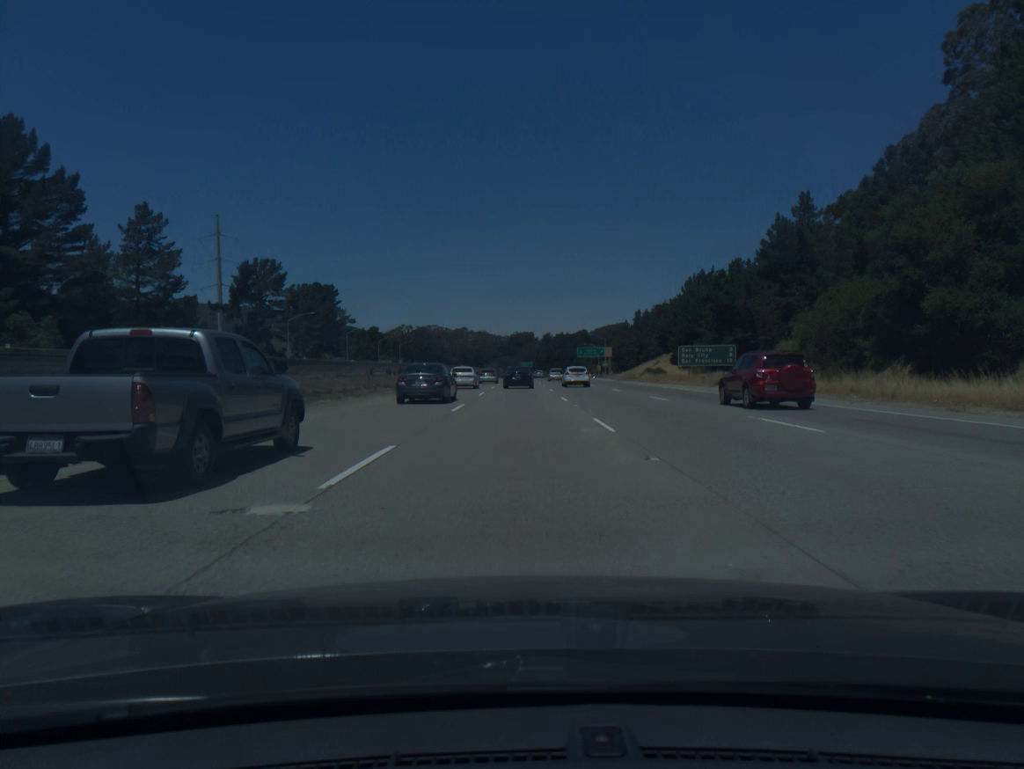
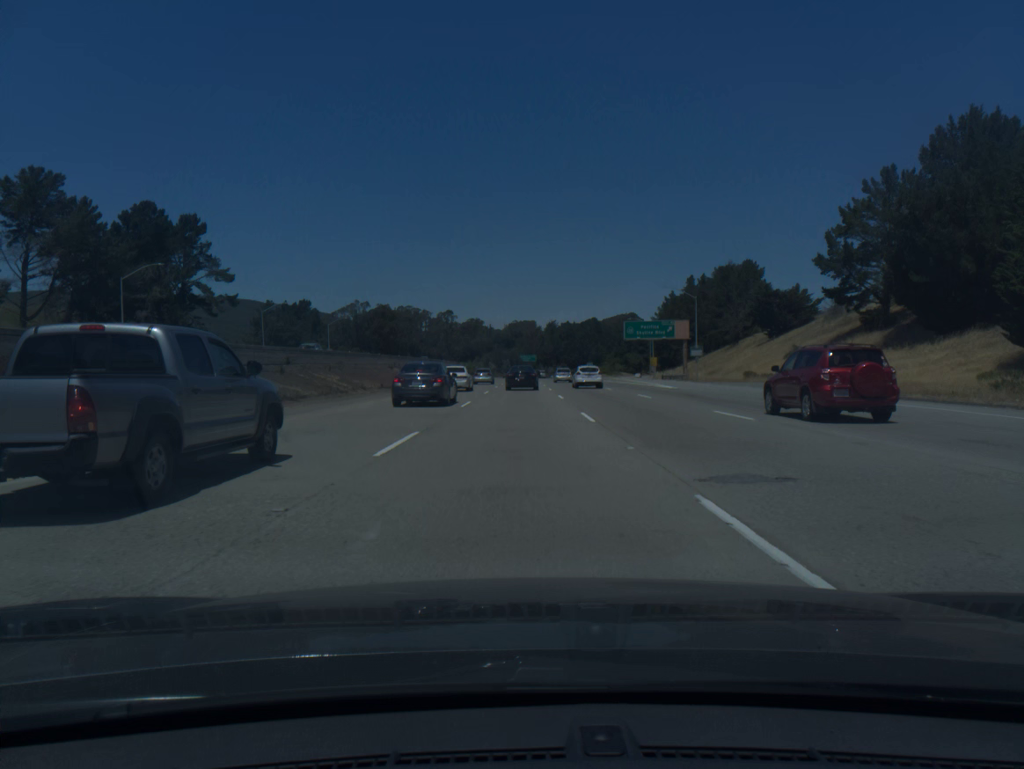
(+0.6, +99.0) m; 0°
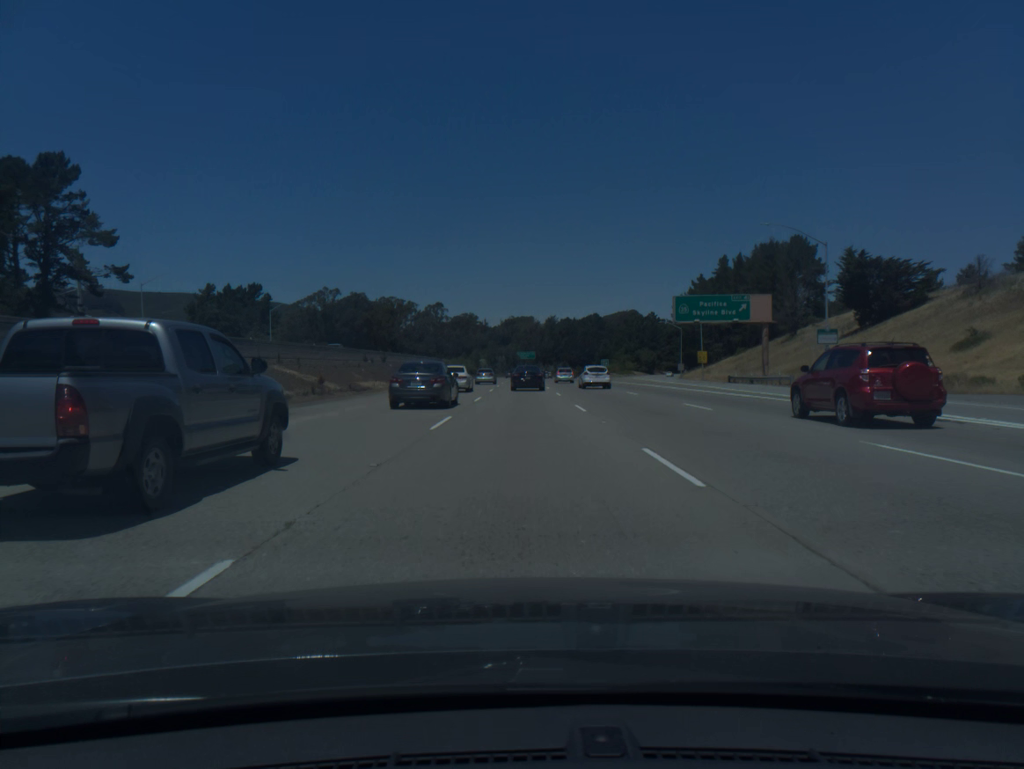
(0.0, +39.3) m; 0°
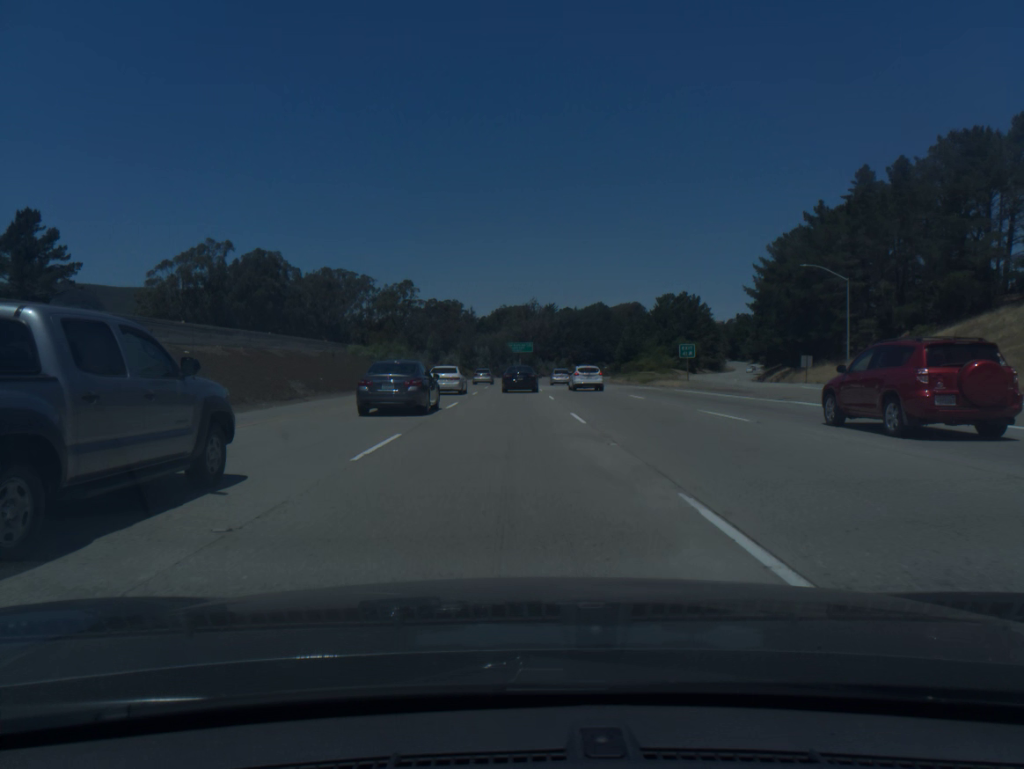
(+0.6, +78.2) m; 0°
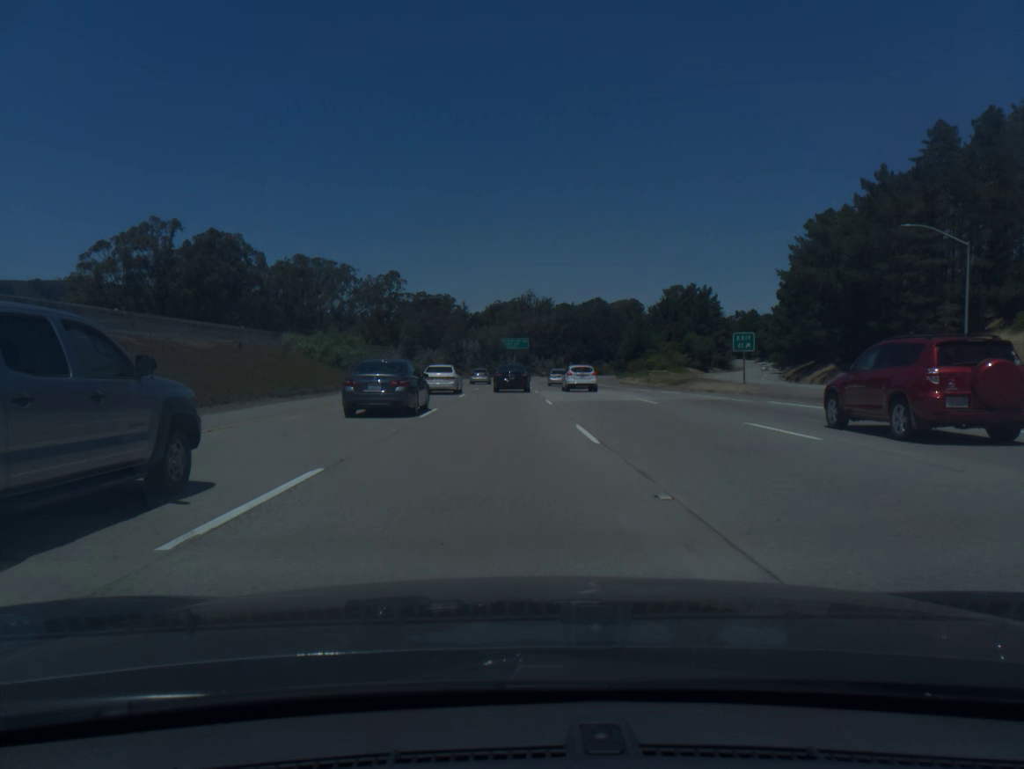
(0.0, +19.5) m; 0°
